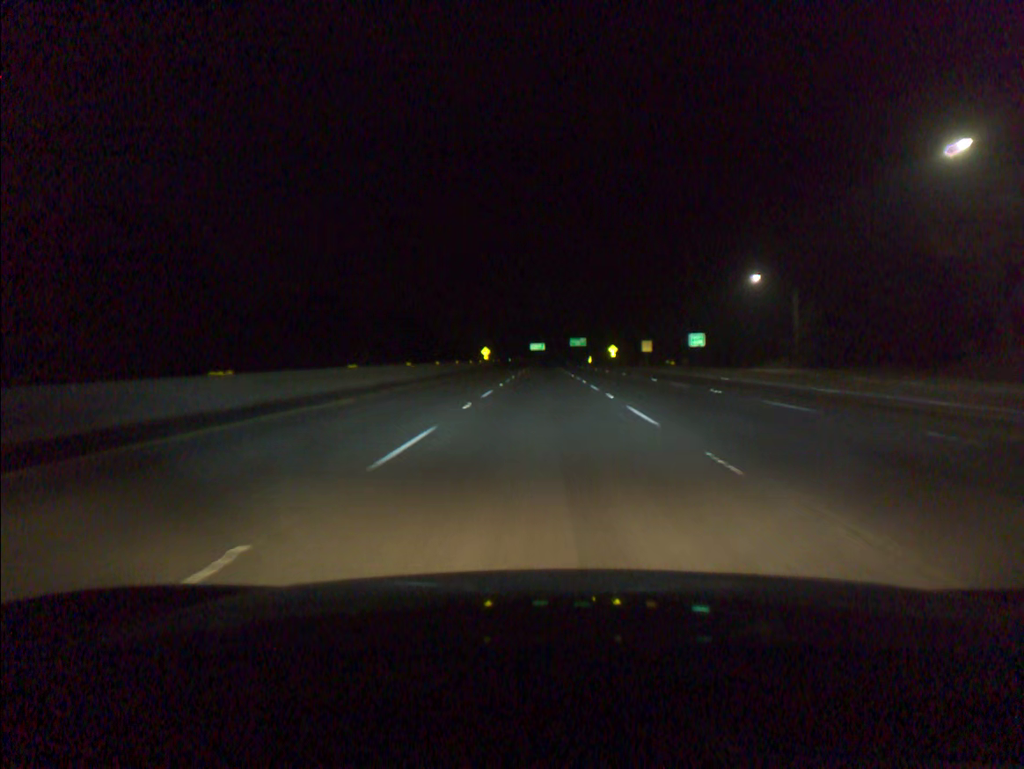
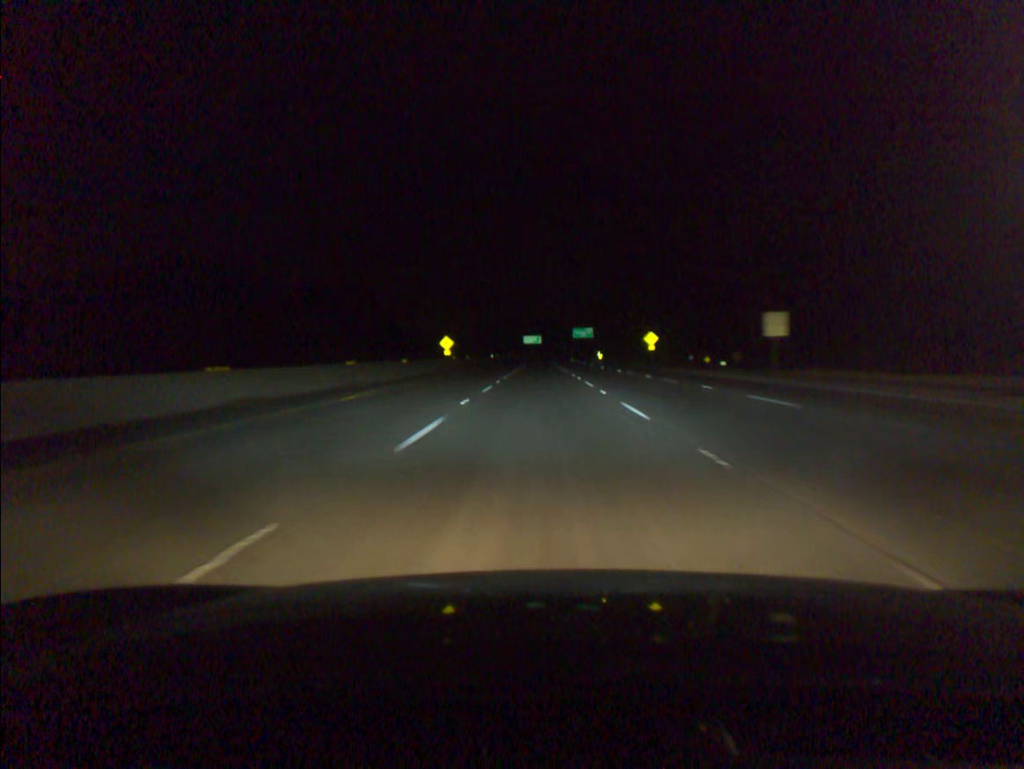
(+0.2, +57.7) m; 0°
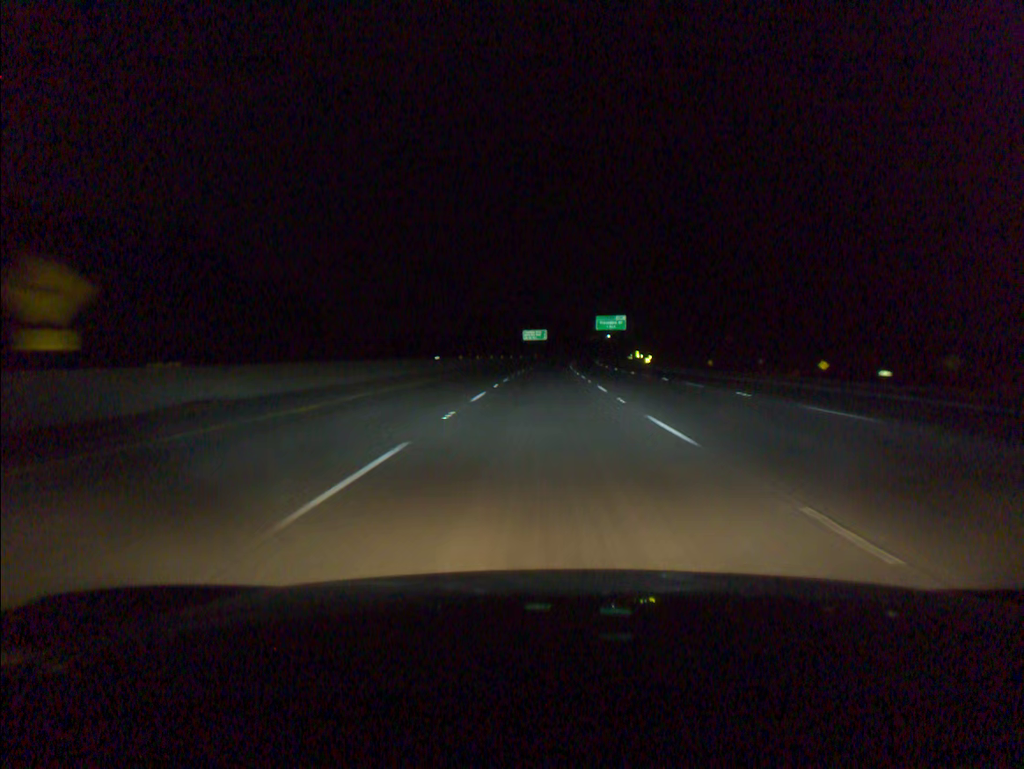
(-0.2, +76.9) m; 0°
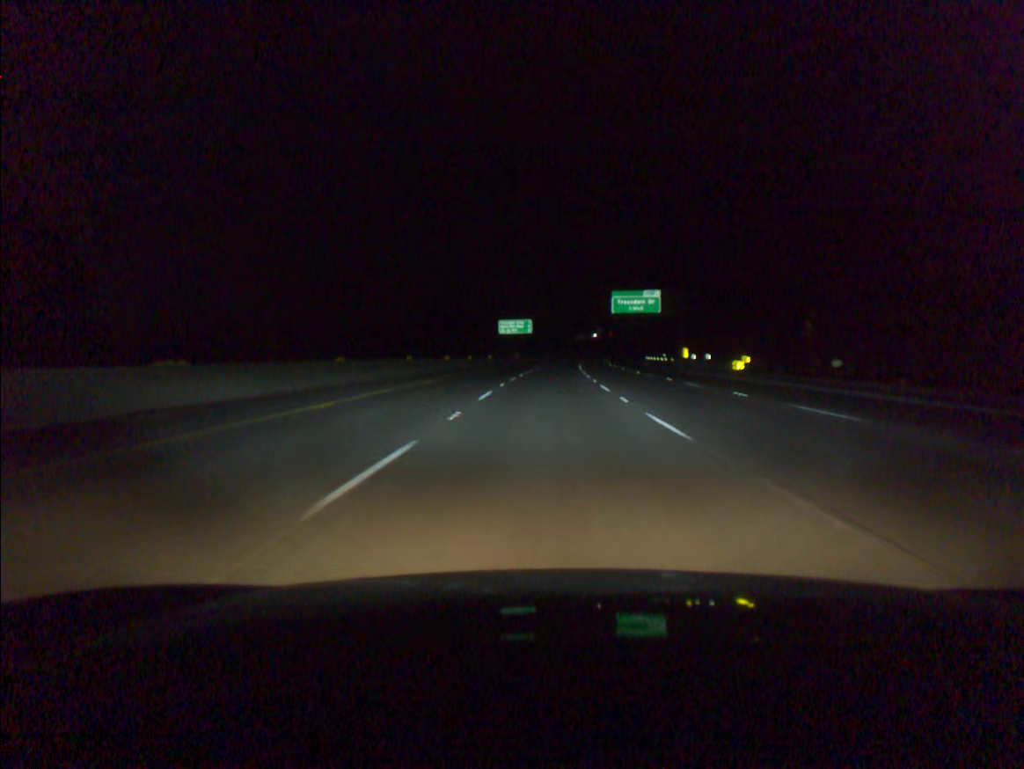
(+0.4, +57.5) m; +1°
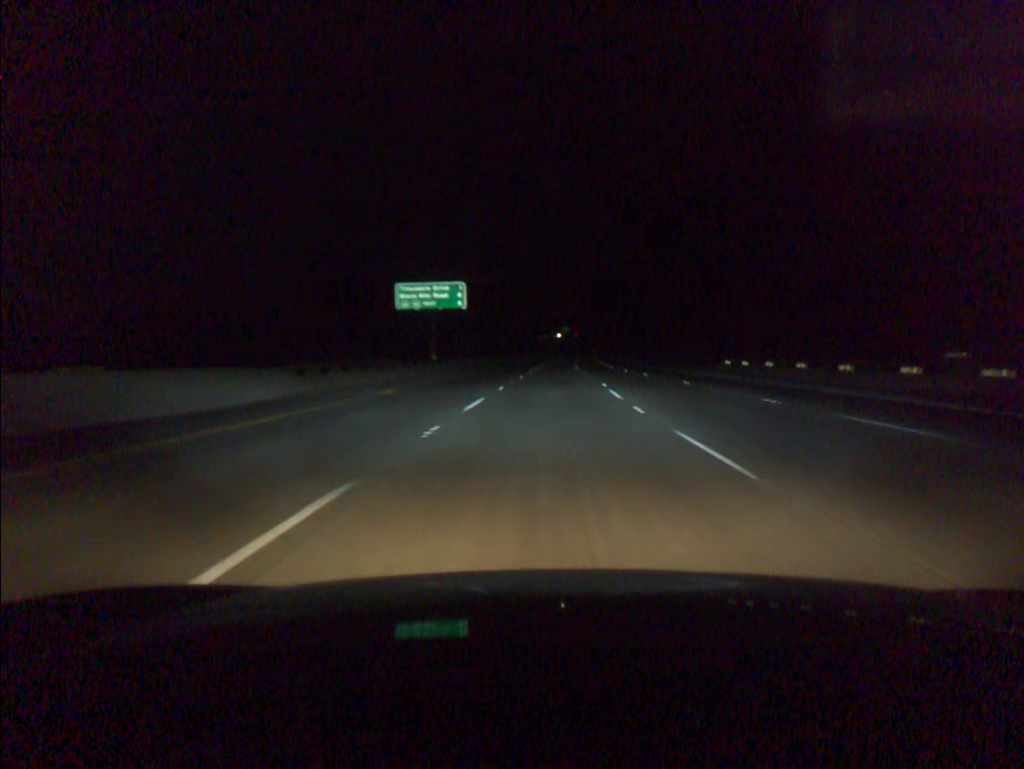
(+1.7, +76.4) m; +3°
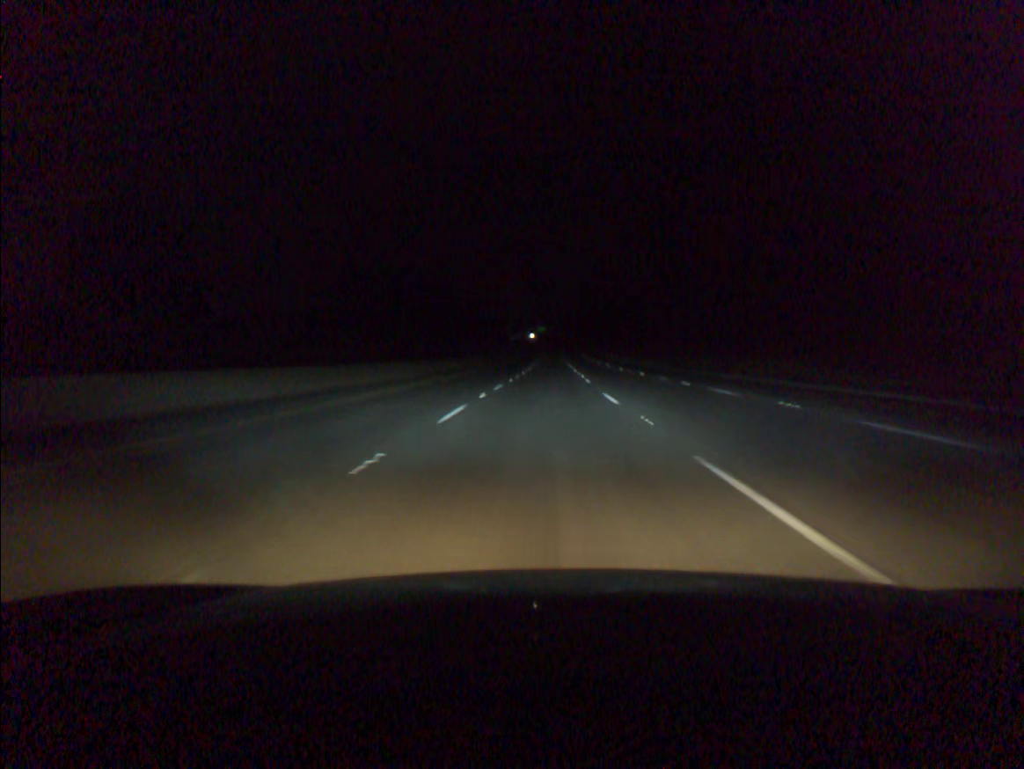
(+1.7, +76.2) m; +2°
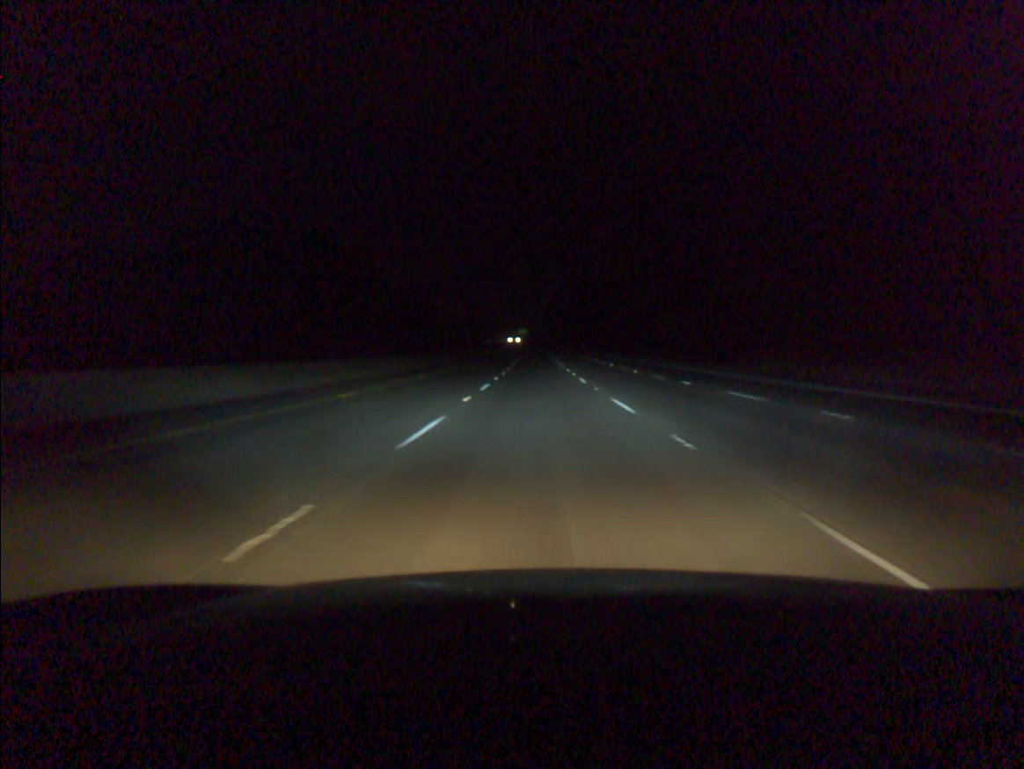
(+0.9, +76.3) m; +1°
